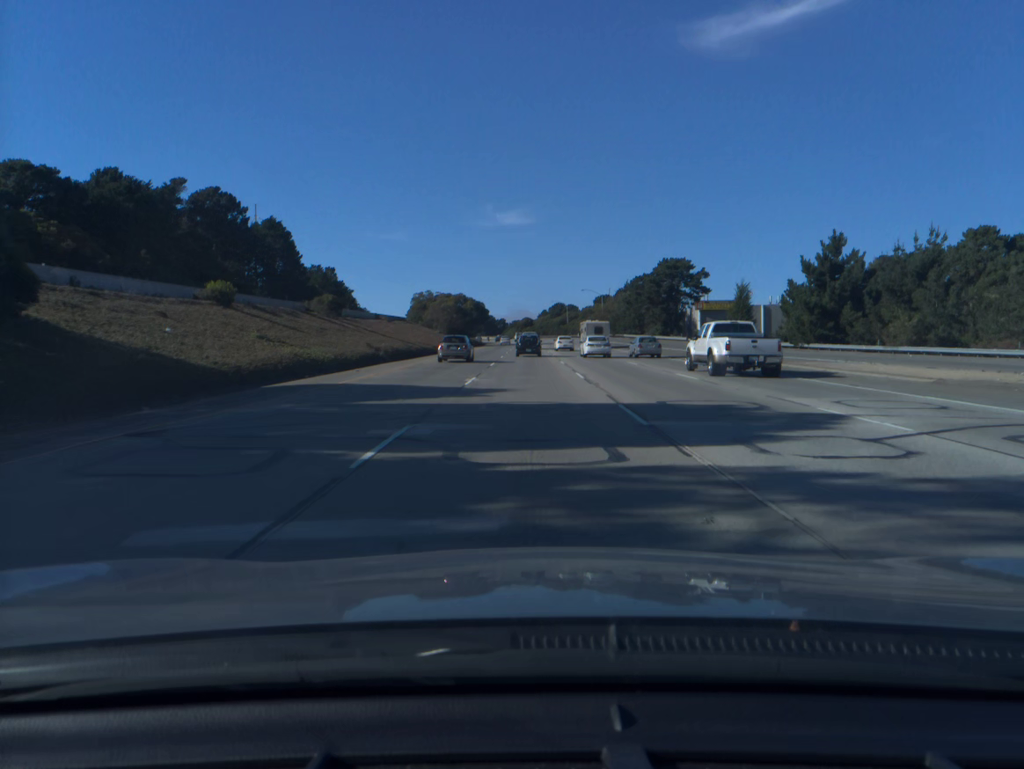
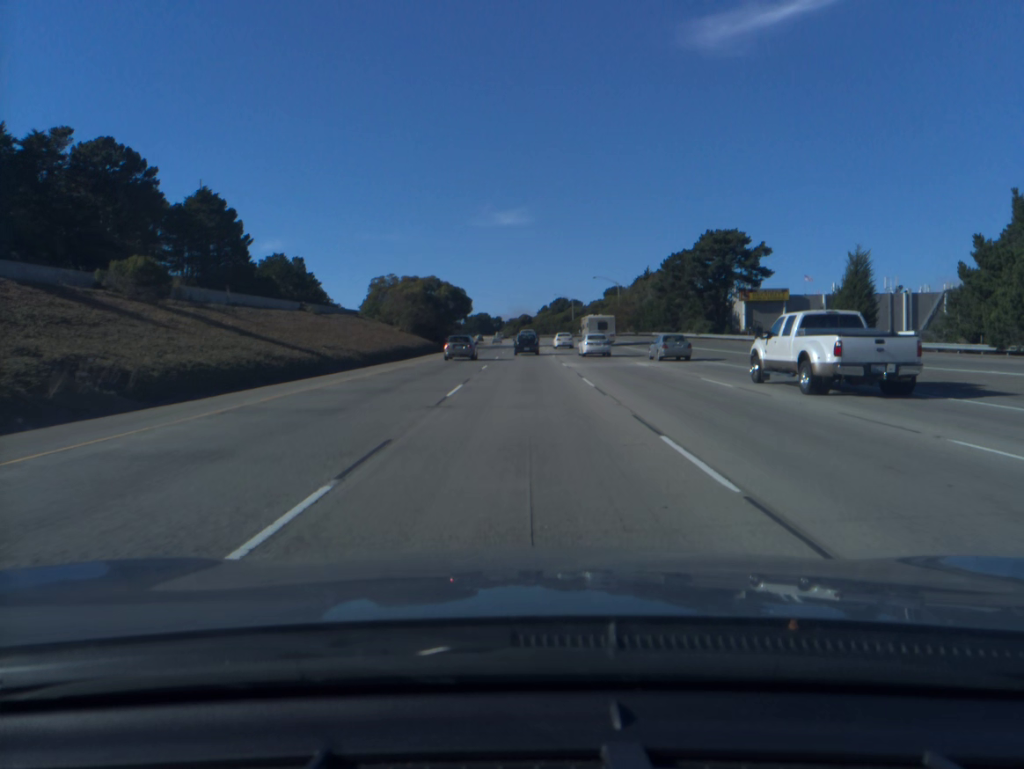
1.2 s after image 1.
(+0.1, +34.1) m; 0°
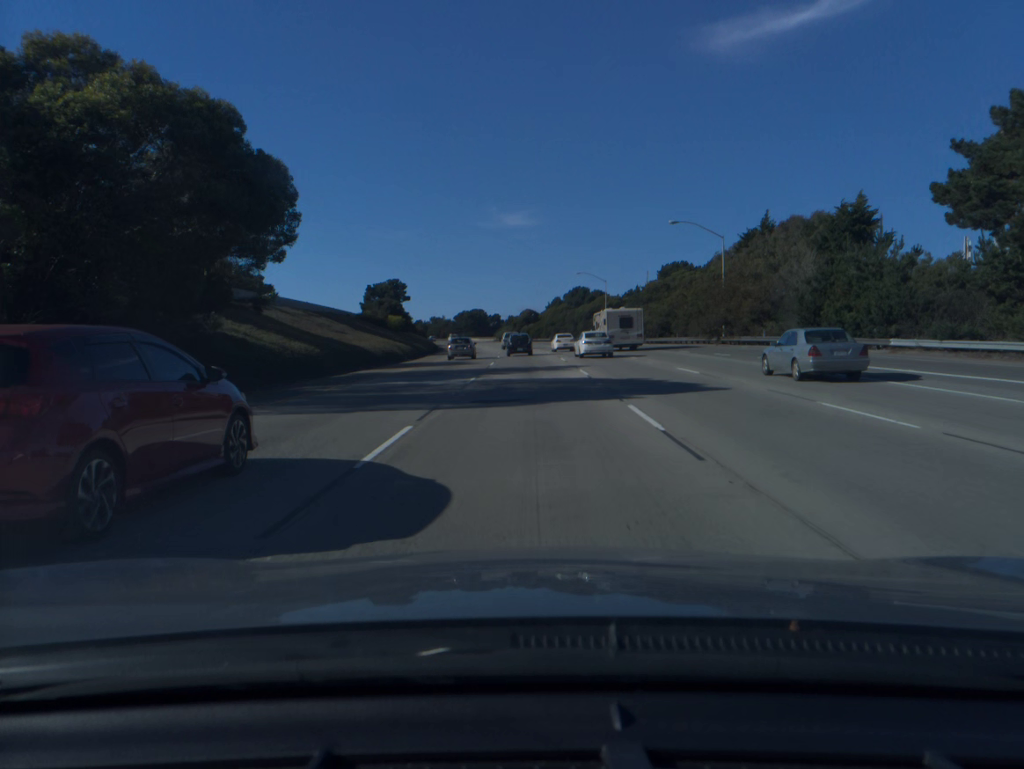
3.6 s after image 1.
(-0.2, +68.4) m; 0°
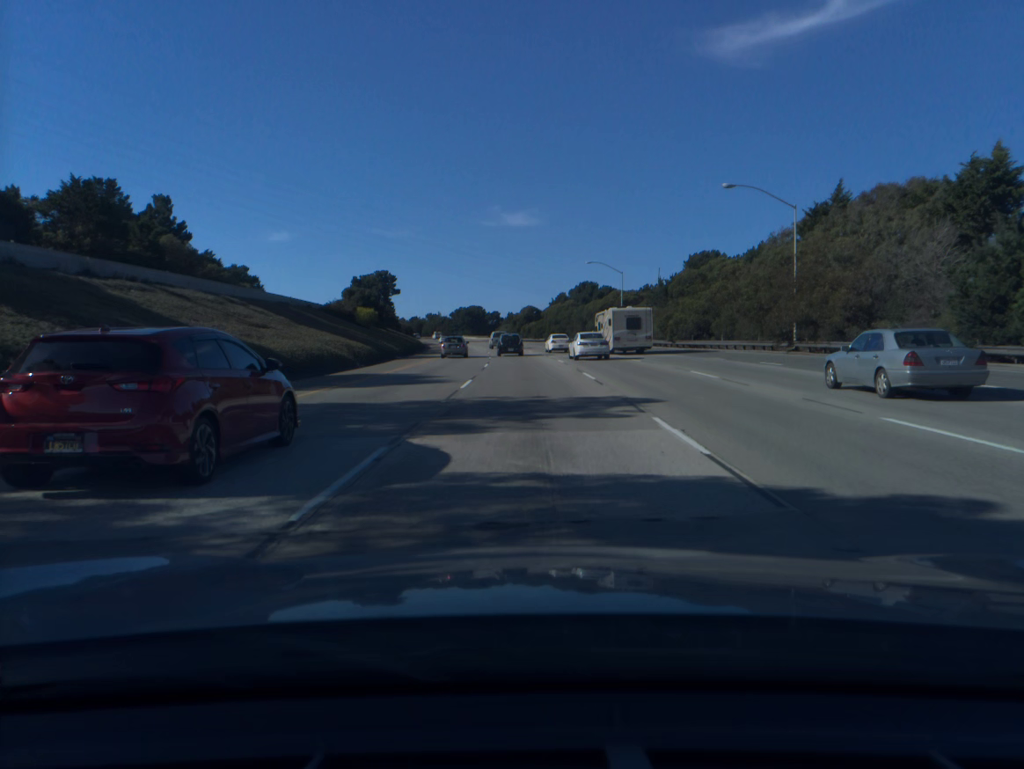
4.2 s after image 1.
(0.0, +17.1) m; 0°
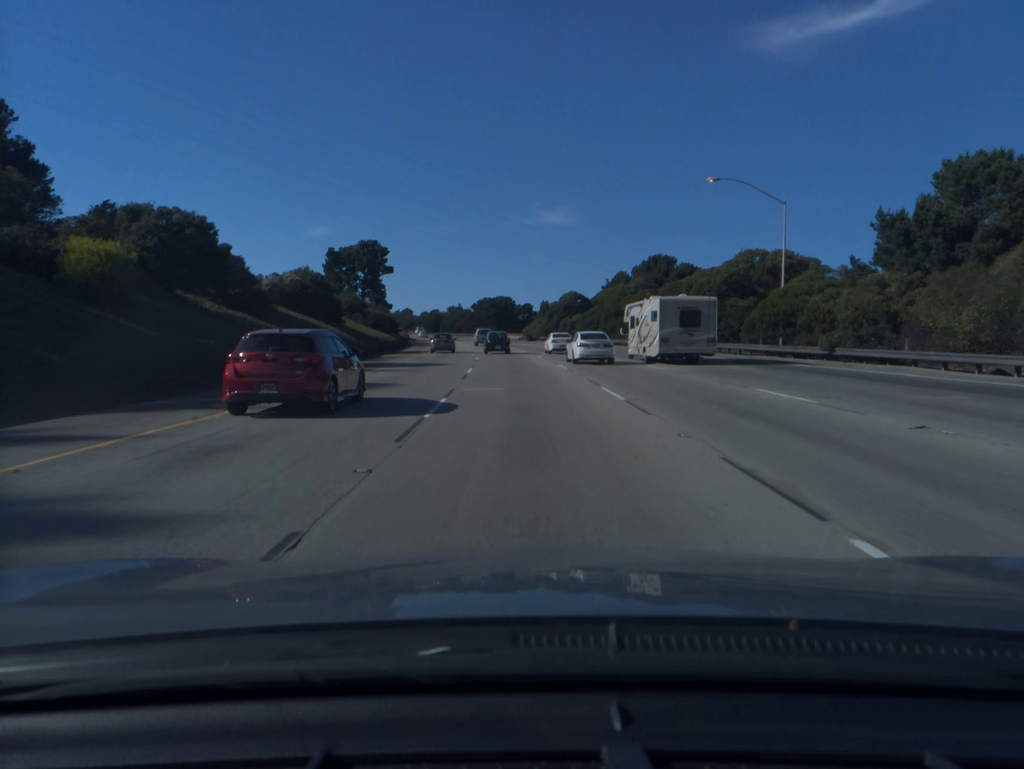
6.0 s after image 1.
(-0.7, +51.4) m; -2°
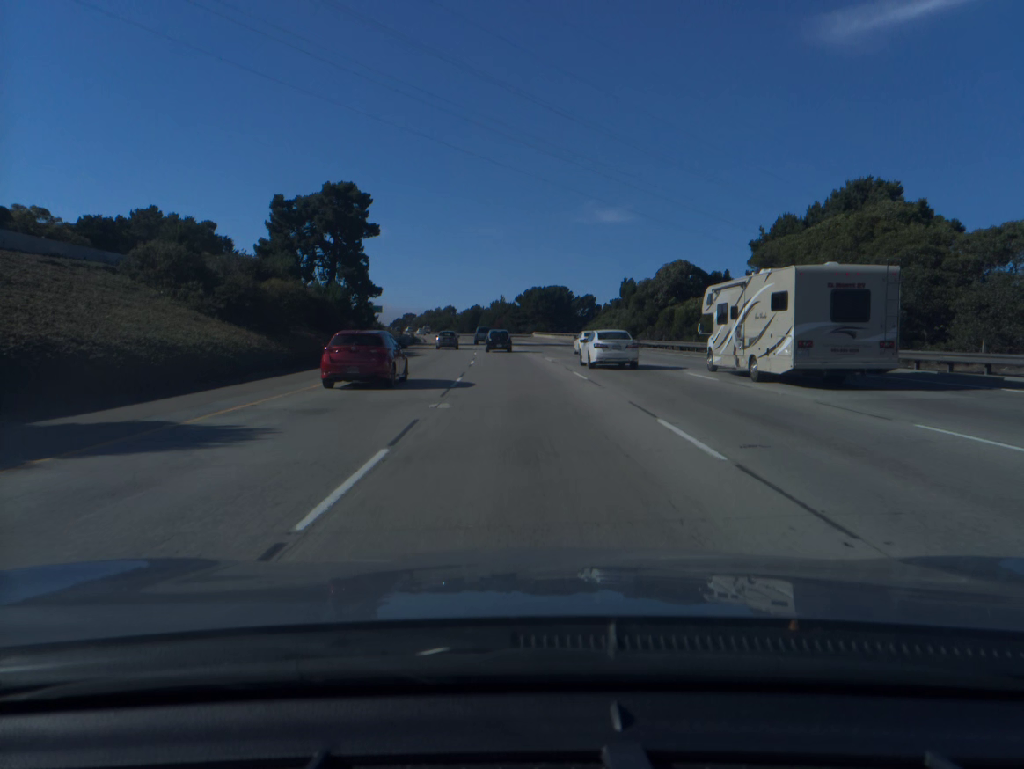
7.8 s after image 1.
(-1.7, +51.3) m; -4°
